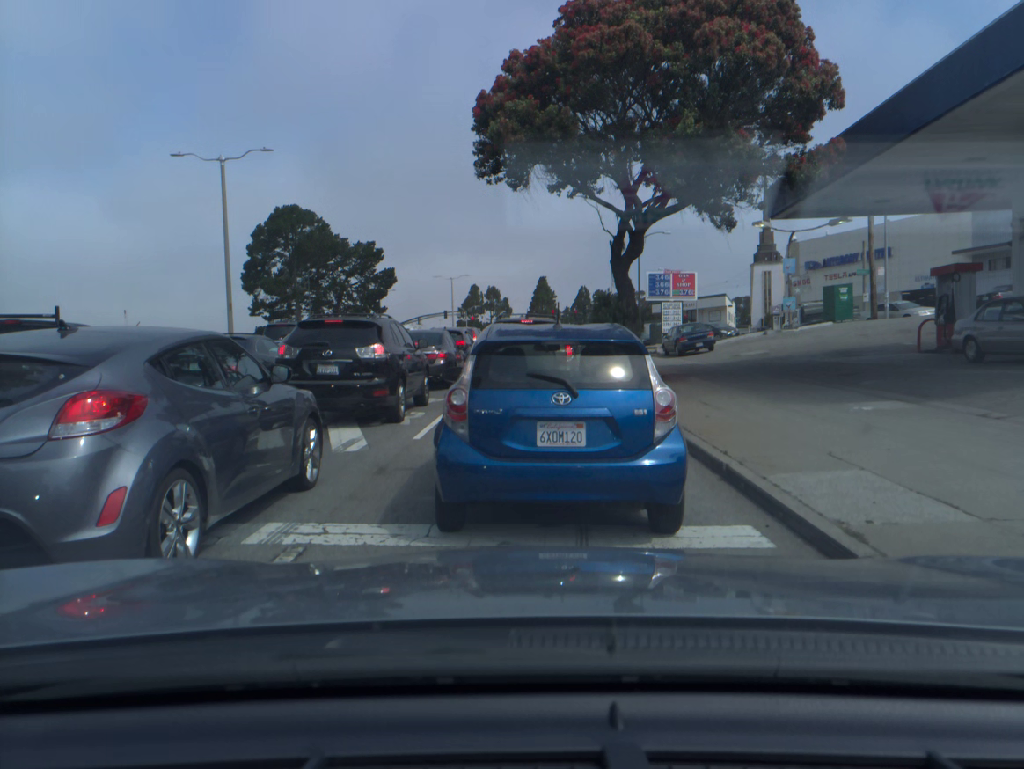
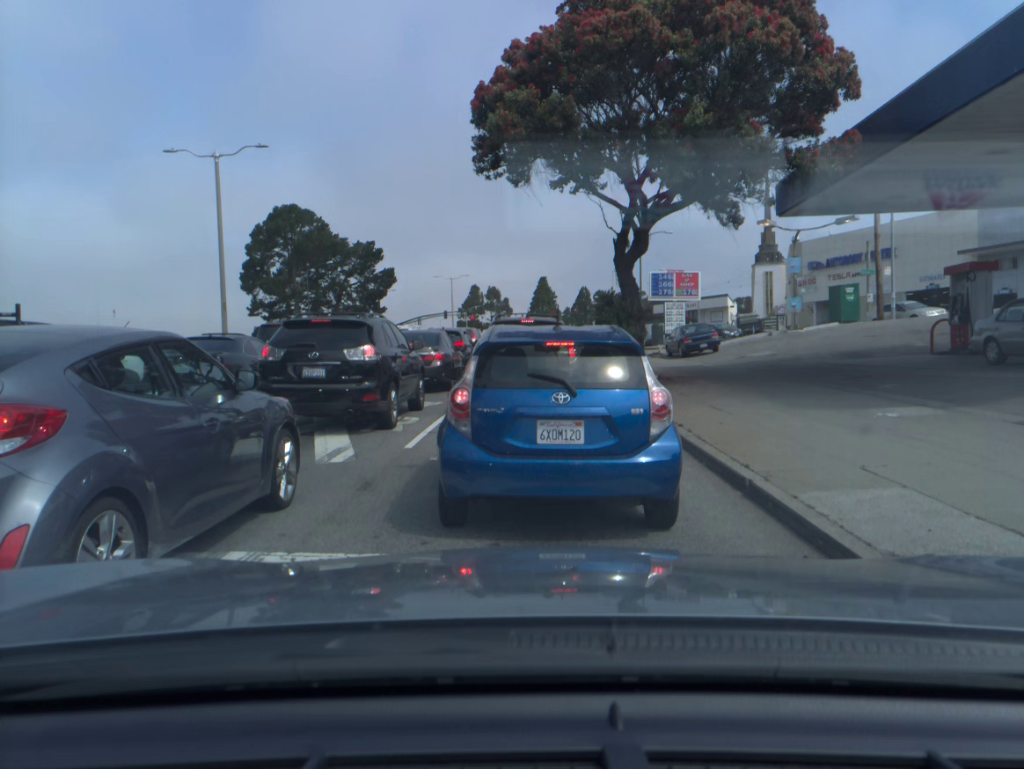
(0.0, +0.8) m; 0°
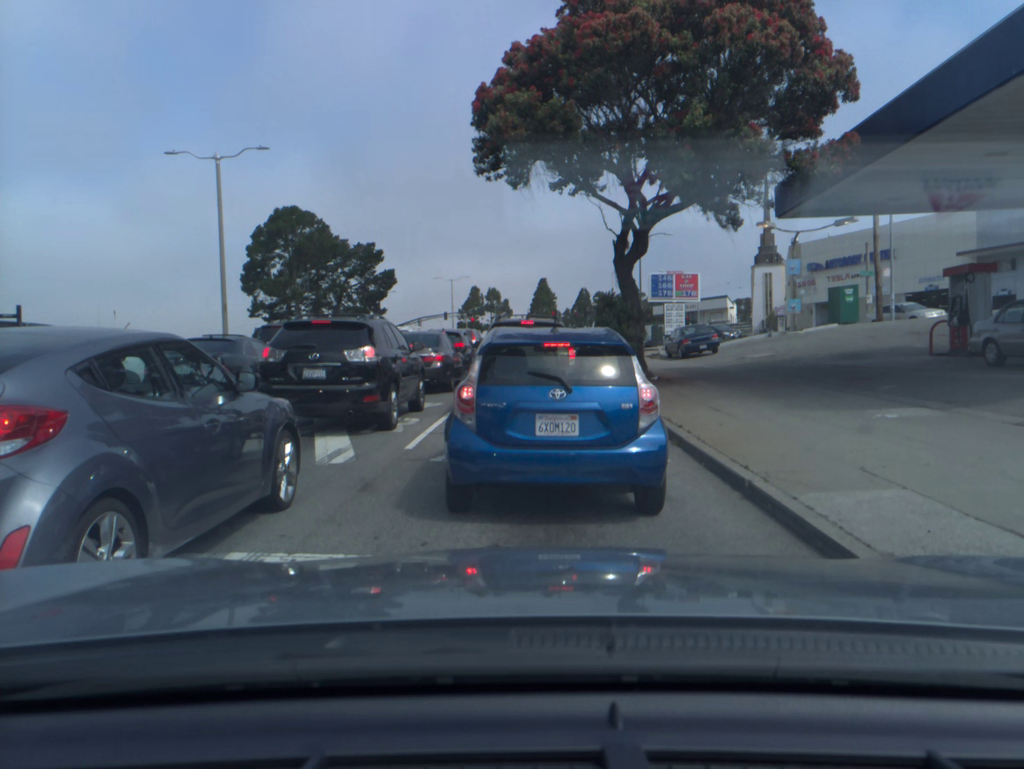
(0.0, 0.0) m; 0°
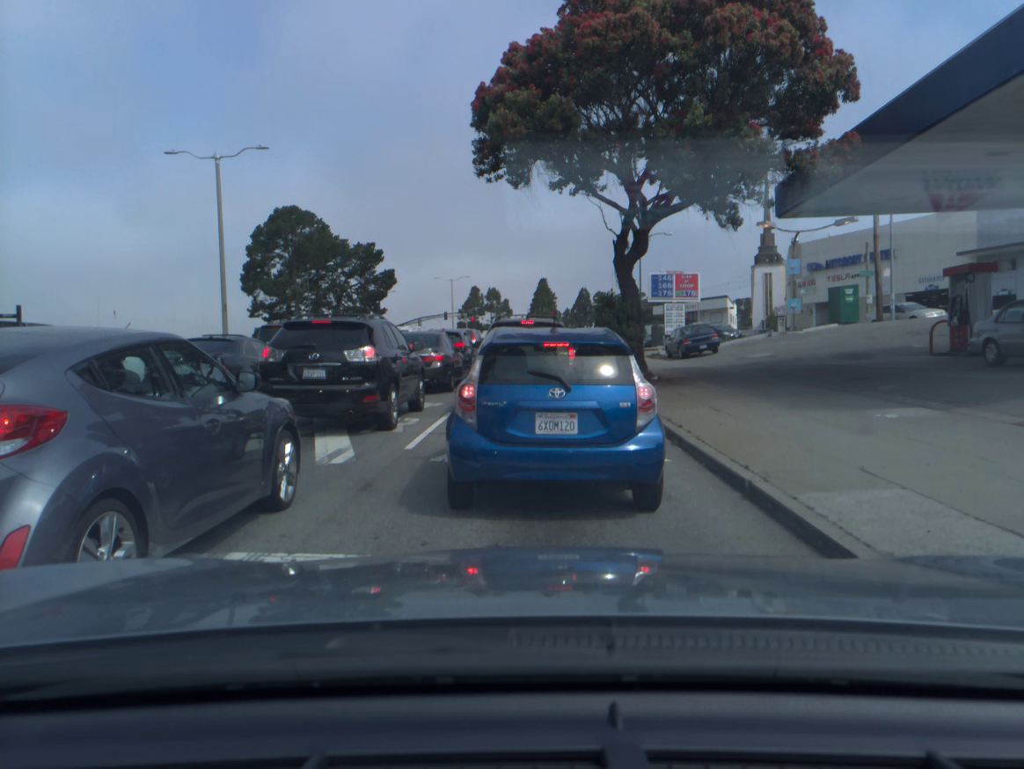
(0.0, 0.0) m; 0°
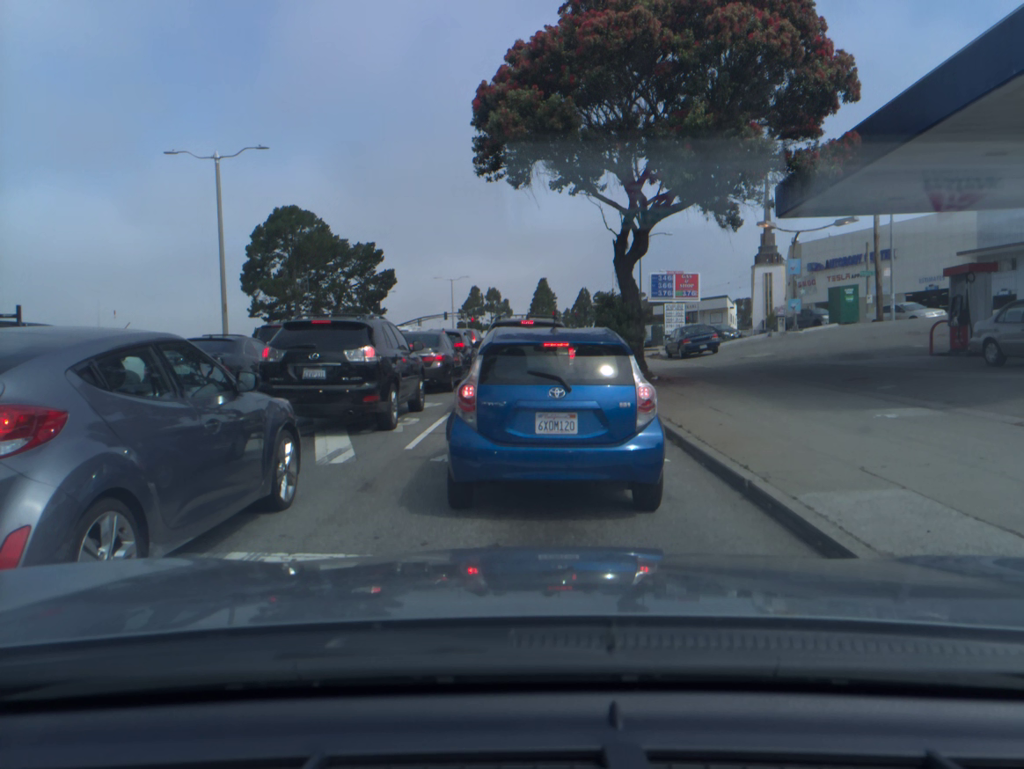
(0.0, 0.0) m; 0°
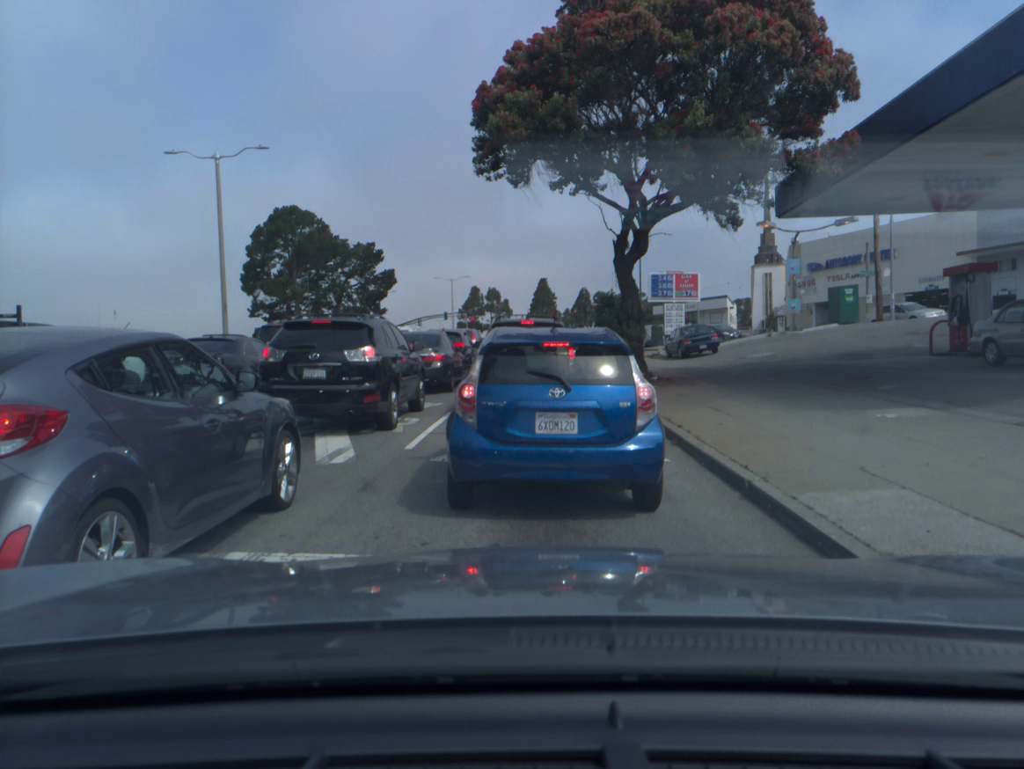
(0.0, 0.0) m; 0°
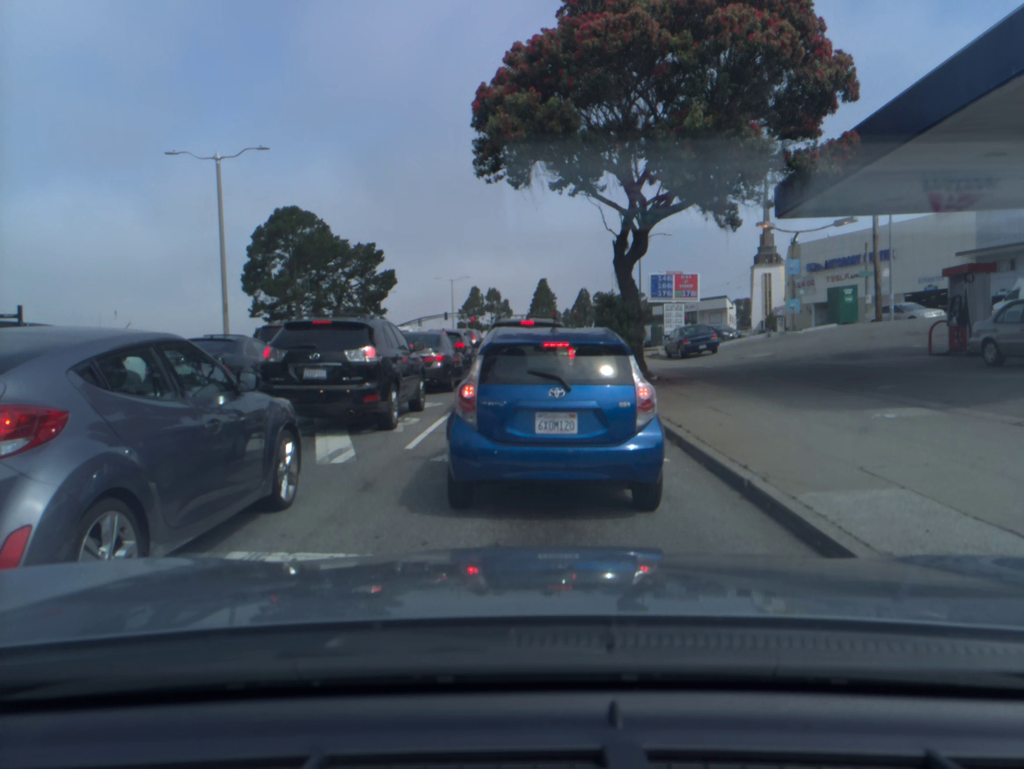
(0.0, 0.0) m; 0°
